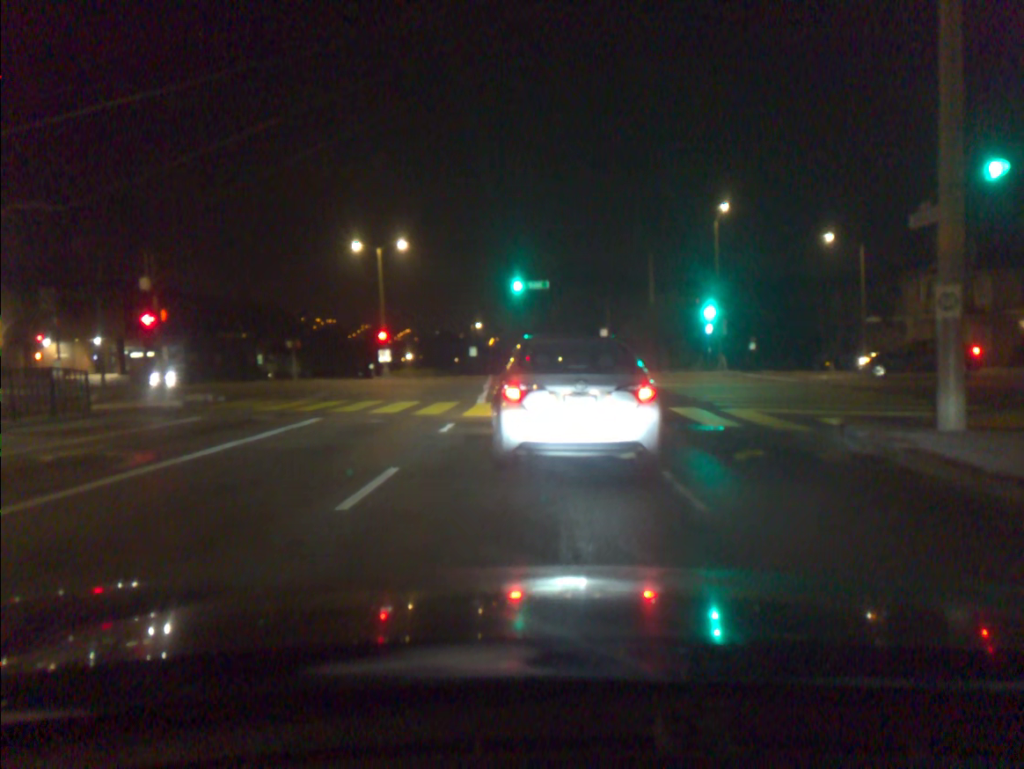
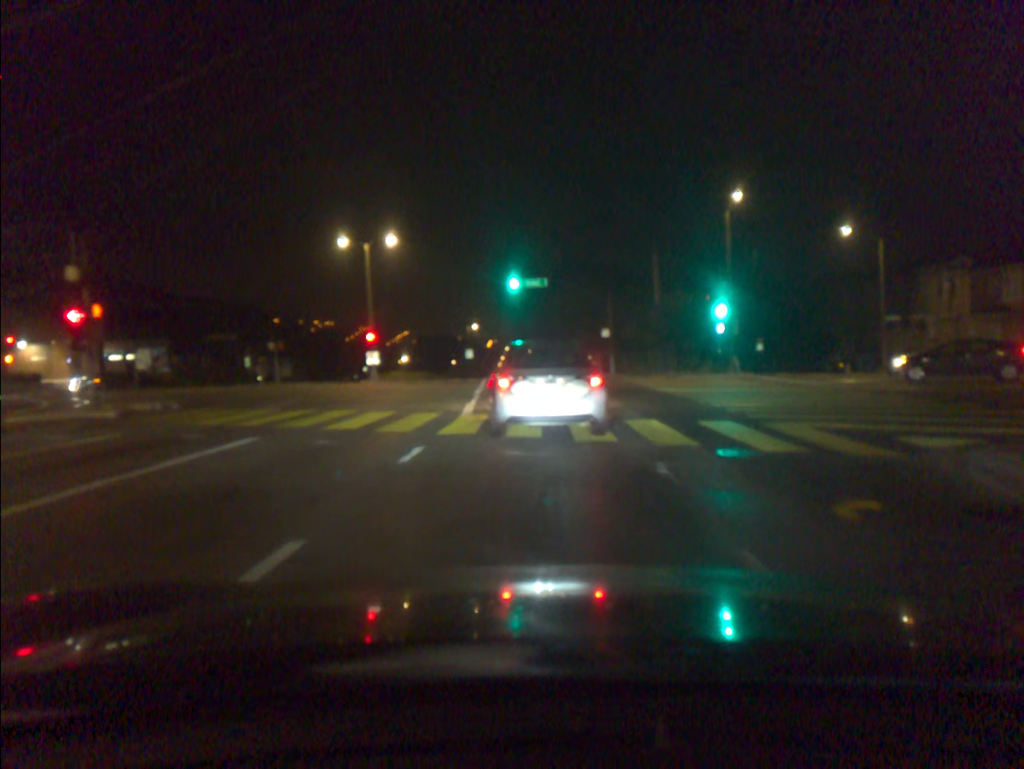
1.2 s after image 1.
(0.0, +3.2) m; -1°
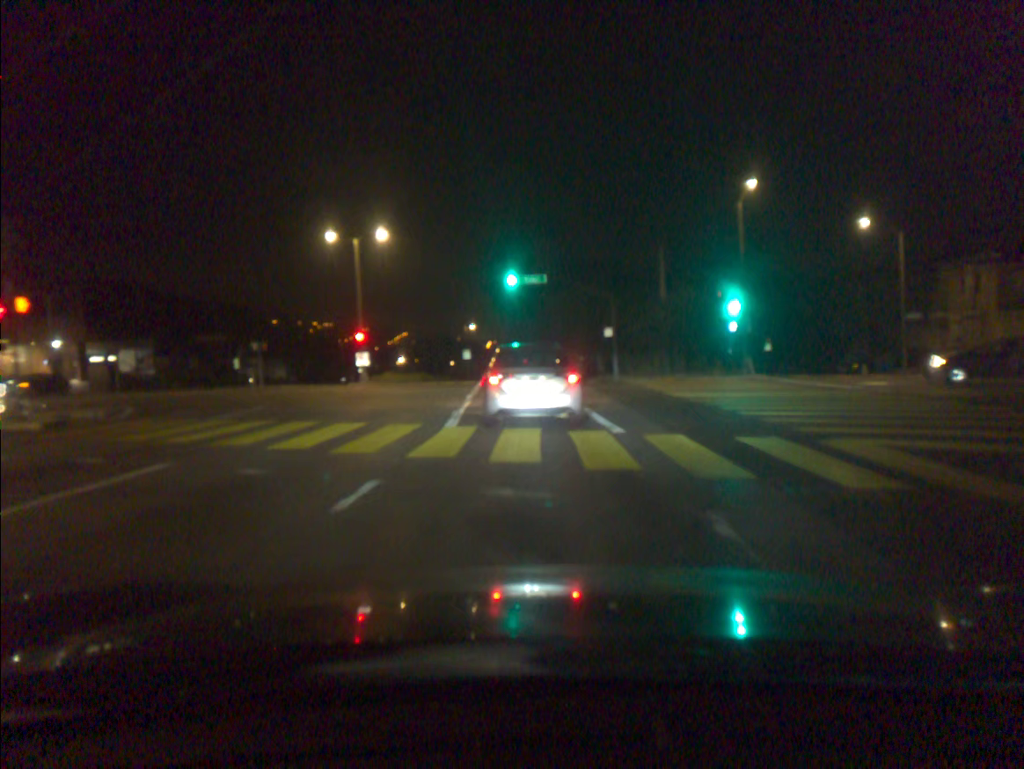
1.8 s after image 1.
(0.0, +2.7) m; 0°
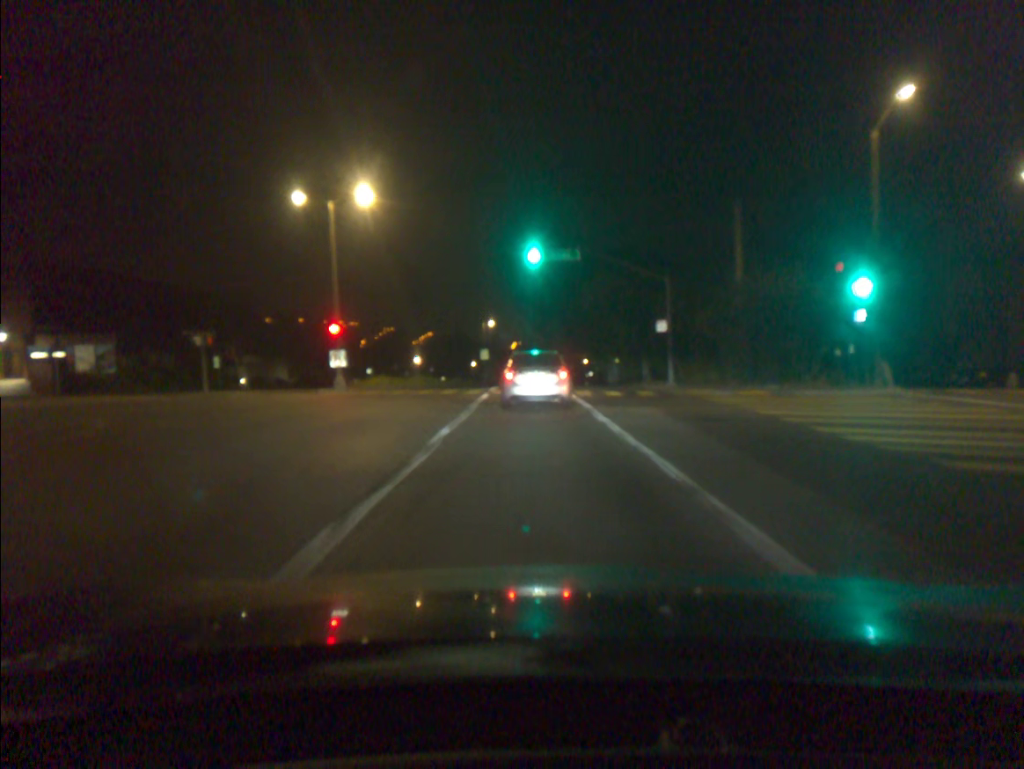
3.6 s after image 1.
(-0.2, +11.8) m; -2°
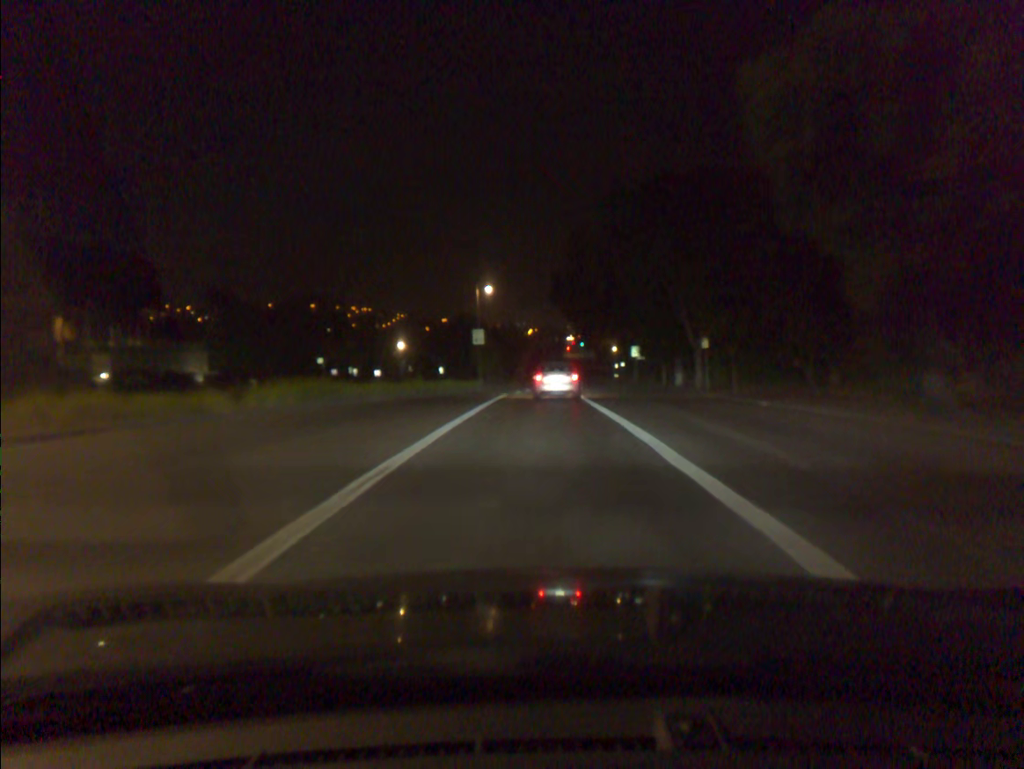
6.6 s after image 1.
(-0.4, +31.7) m; -1°
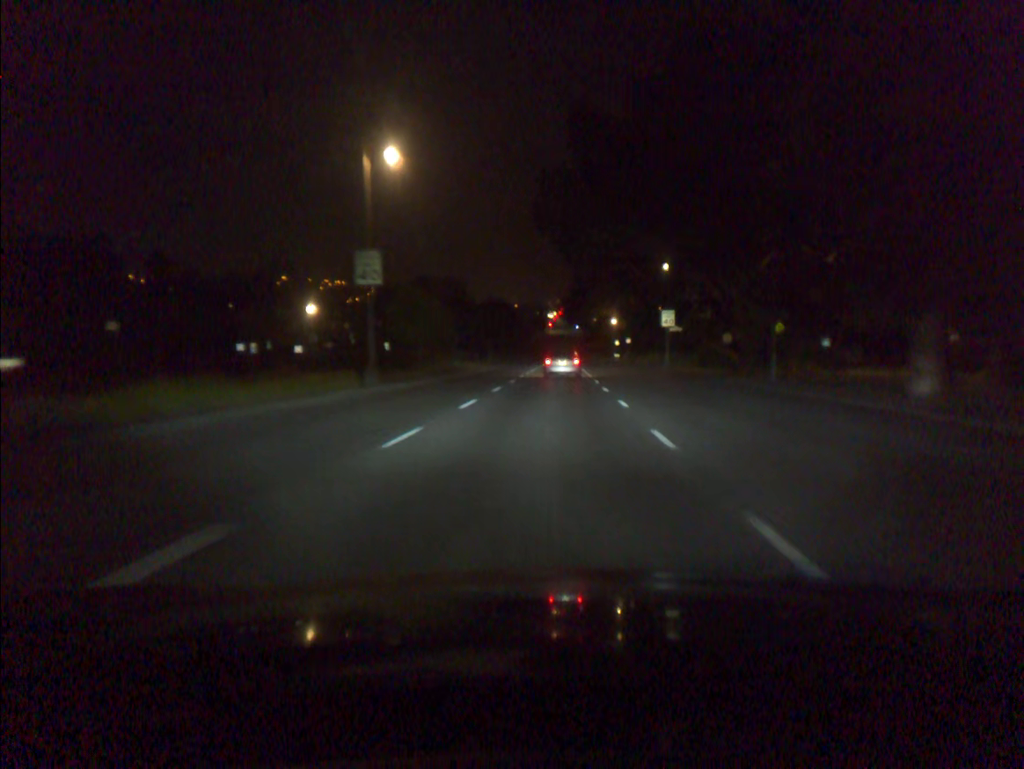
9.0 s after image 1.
(+0.3, +34.5) m; +2°
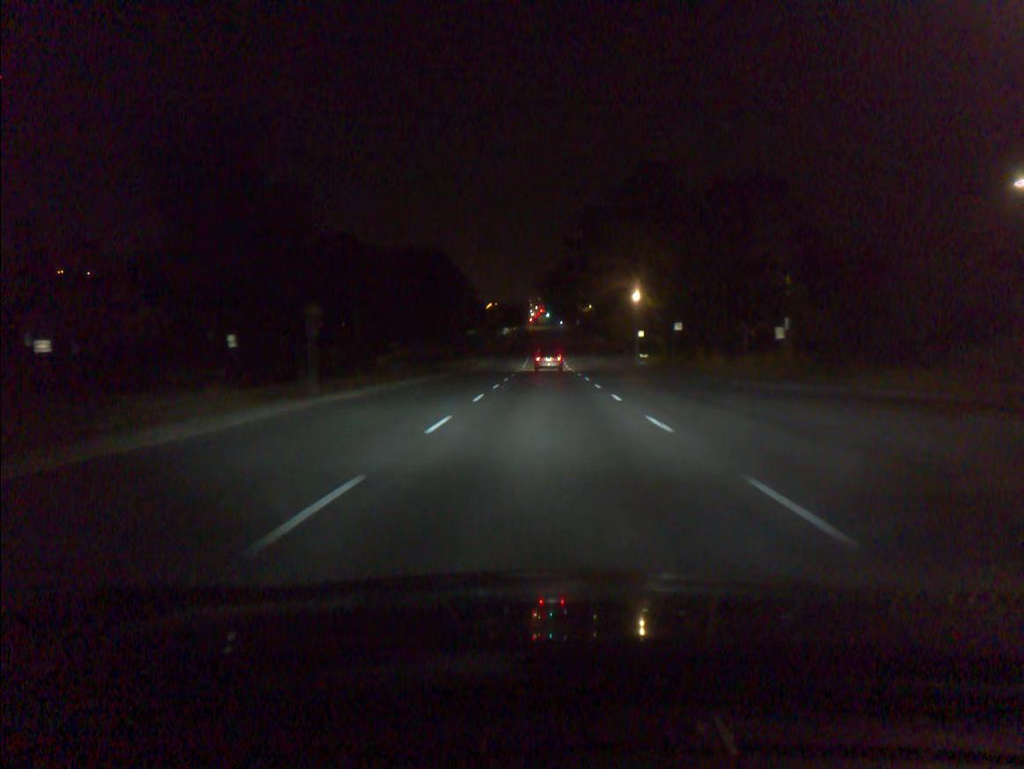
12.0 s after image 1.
(+0.8, +49.2) m; +1°
